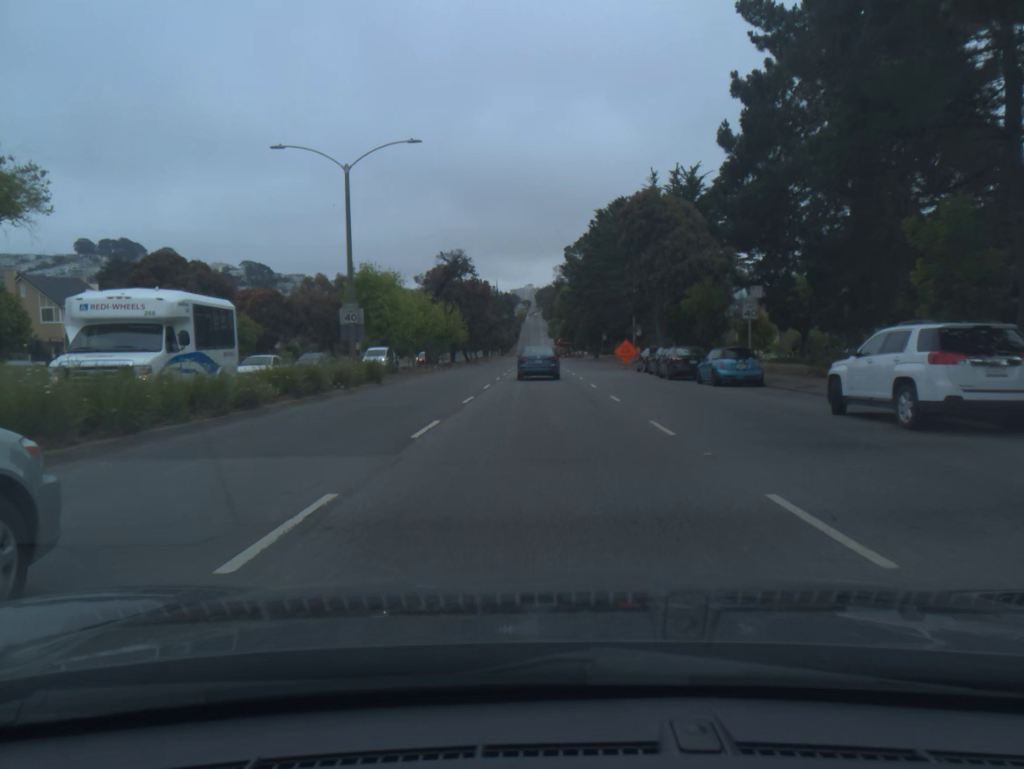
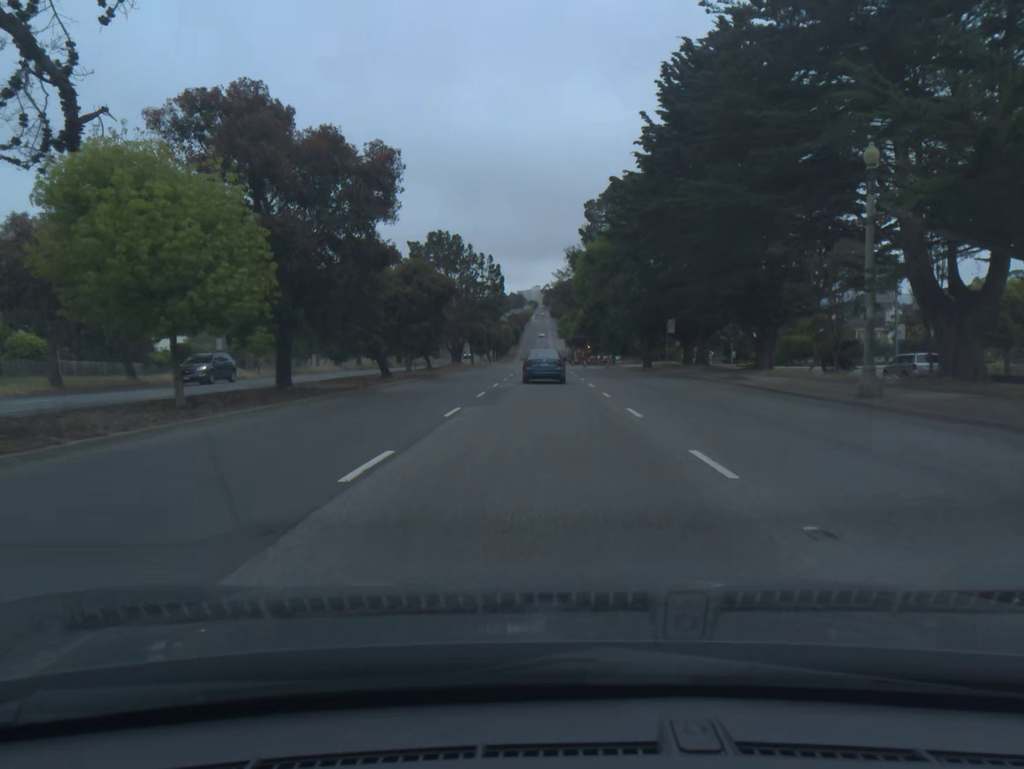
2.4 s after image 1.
(-0.3, +48.2) m; -1°
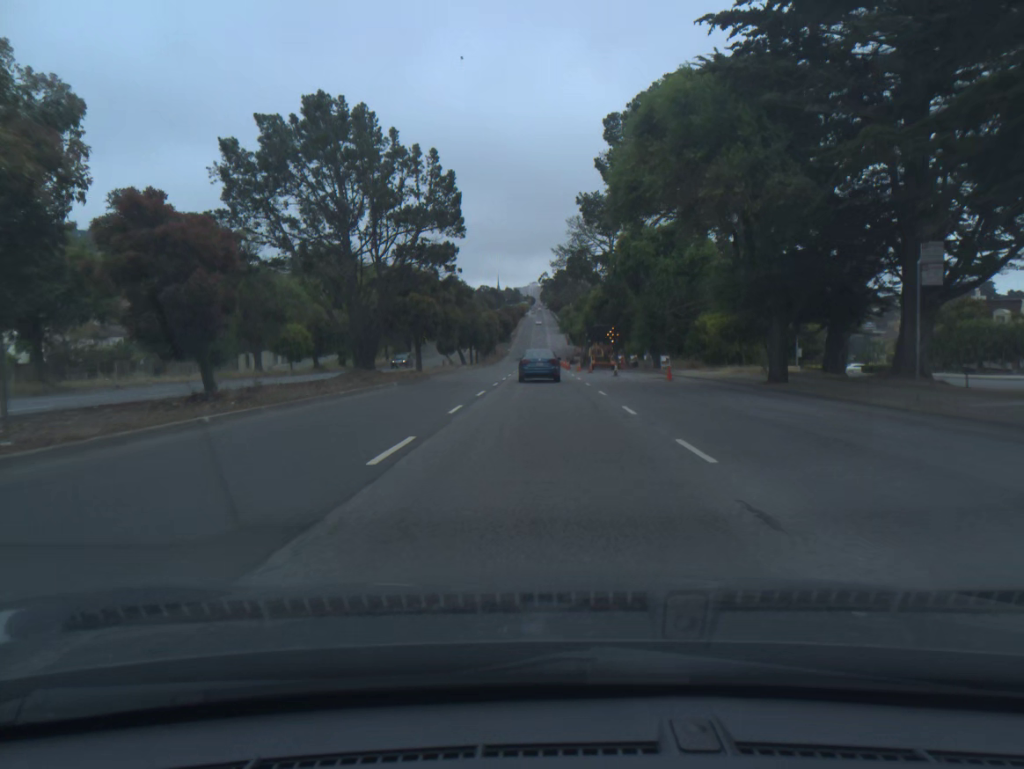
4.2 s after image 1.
(0.0, +35.6) m; 0°
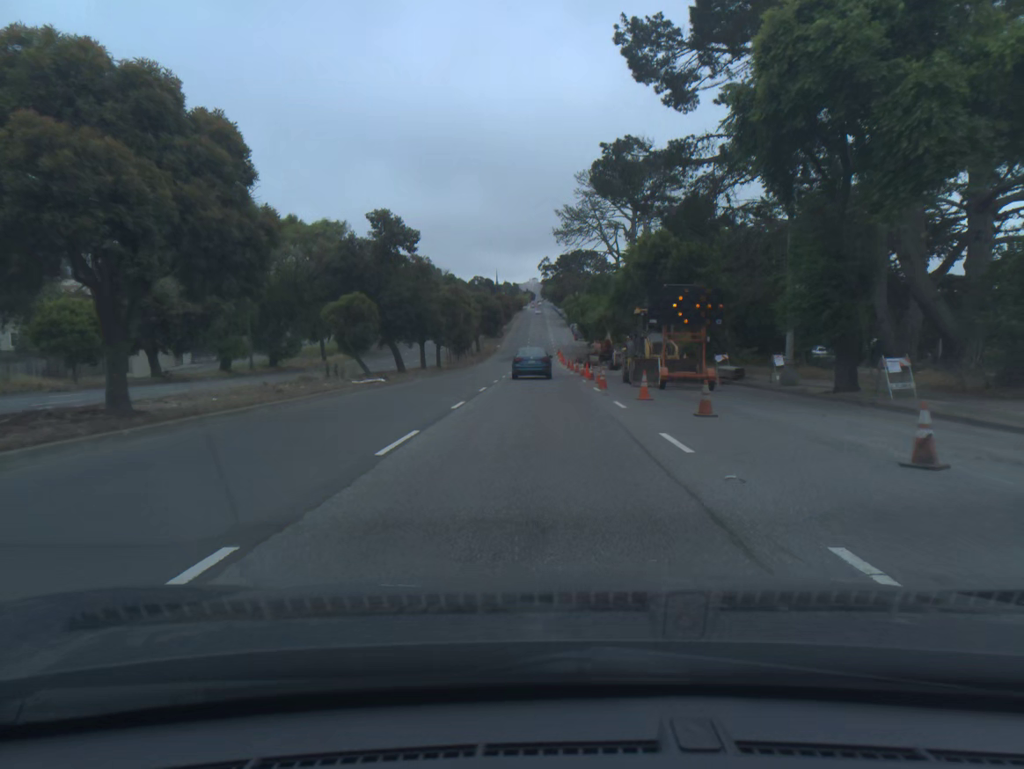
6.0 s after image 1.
(0.0, +35.3) m; 0°
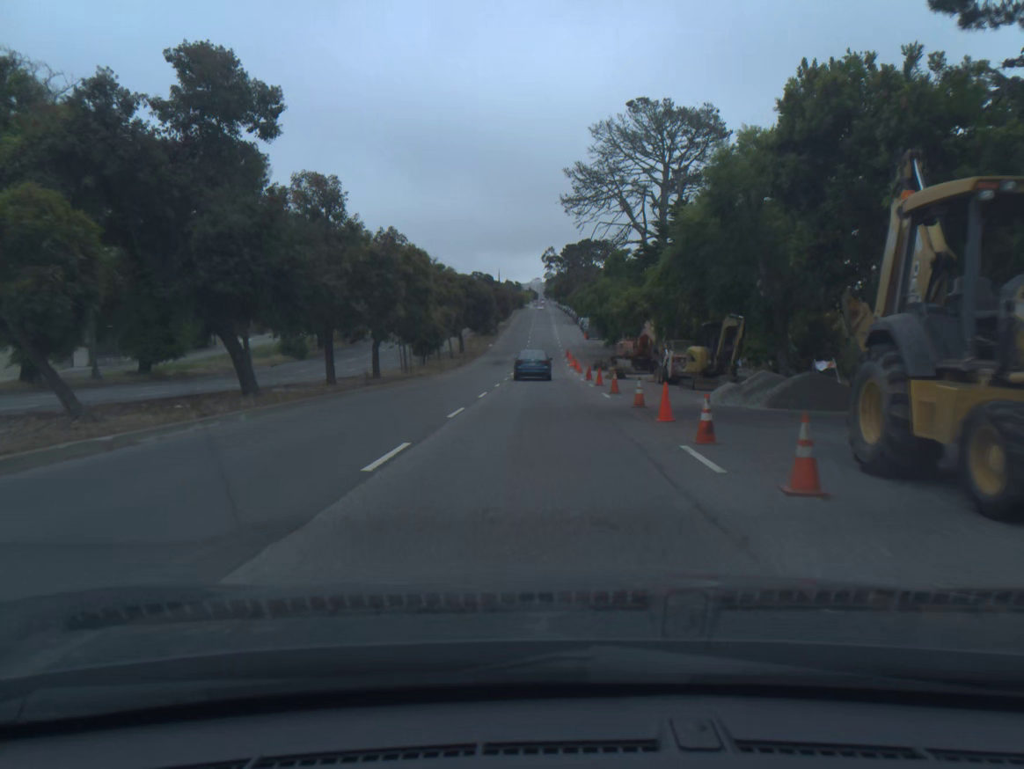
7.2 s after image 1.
(-0.1, +23.5) m; 0°
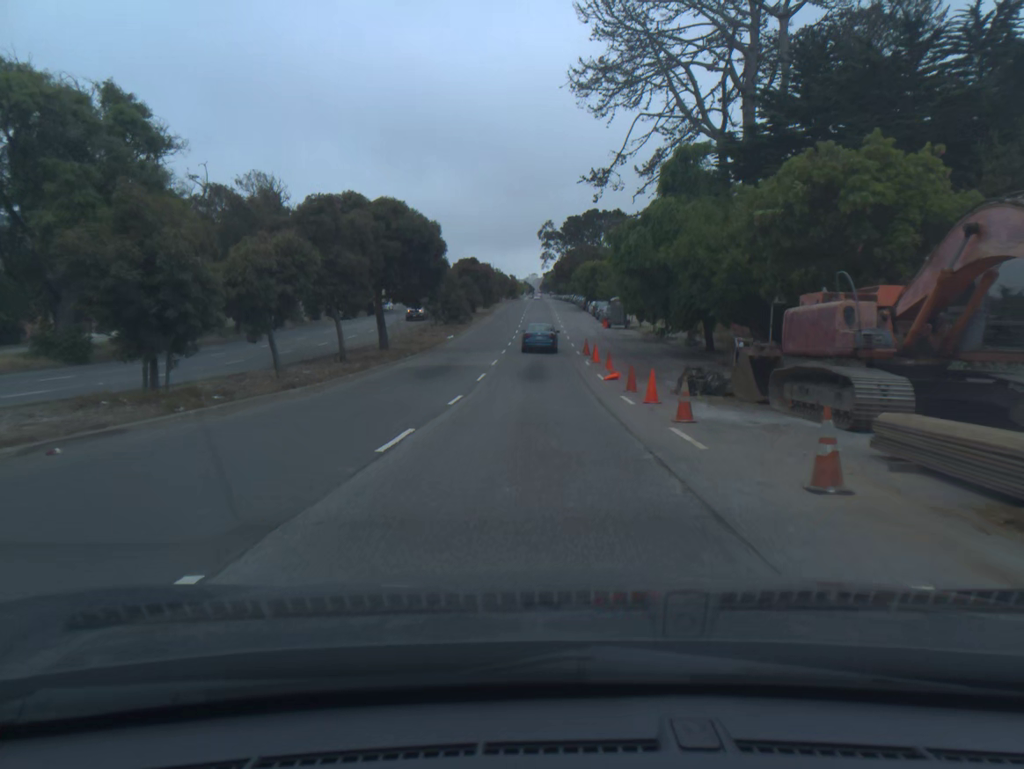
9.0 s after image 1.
(+0.1, +35.6) m; 0°
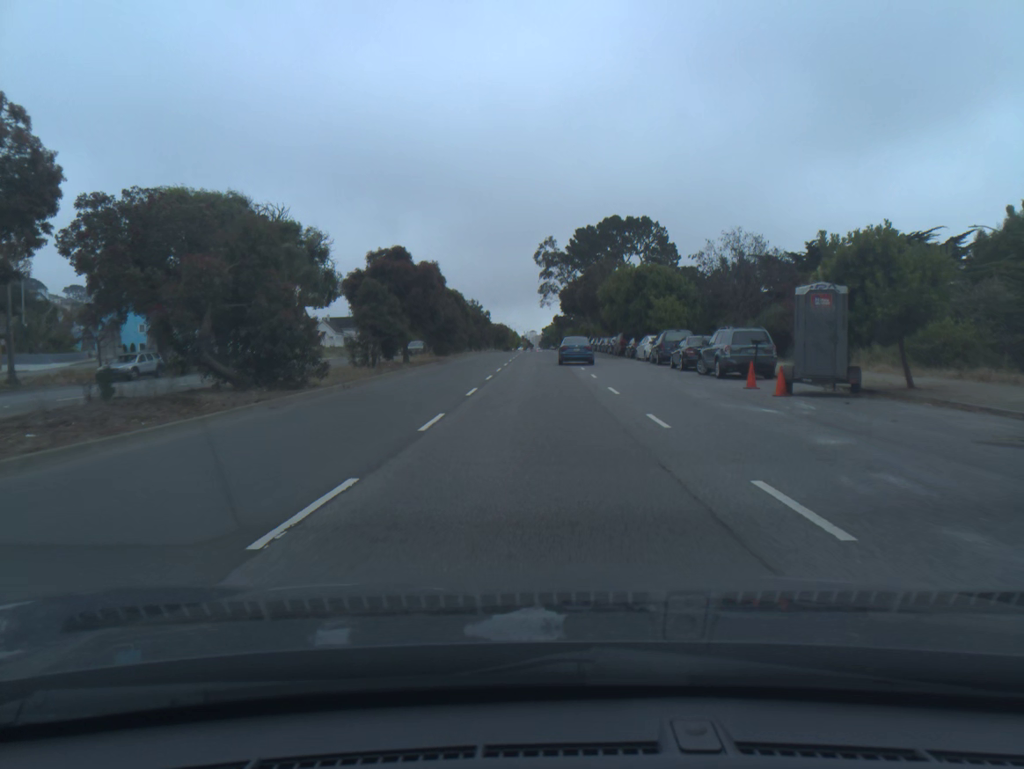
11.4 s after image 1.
(-0.1, +47.4) m; 0°
